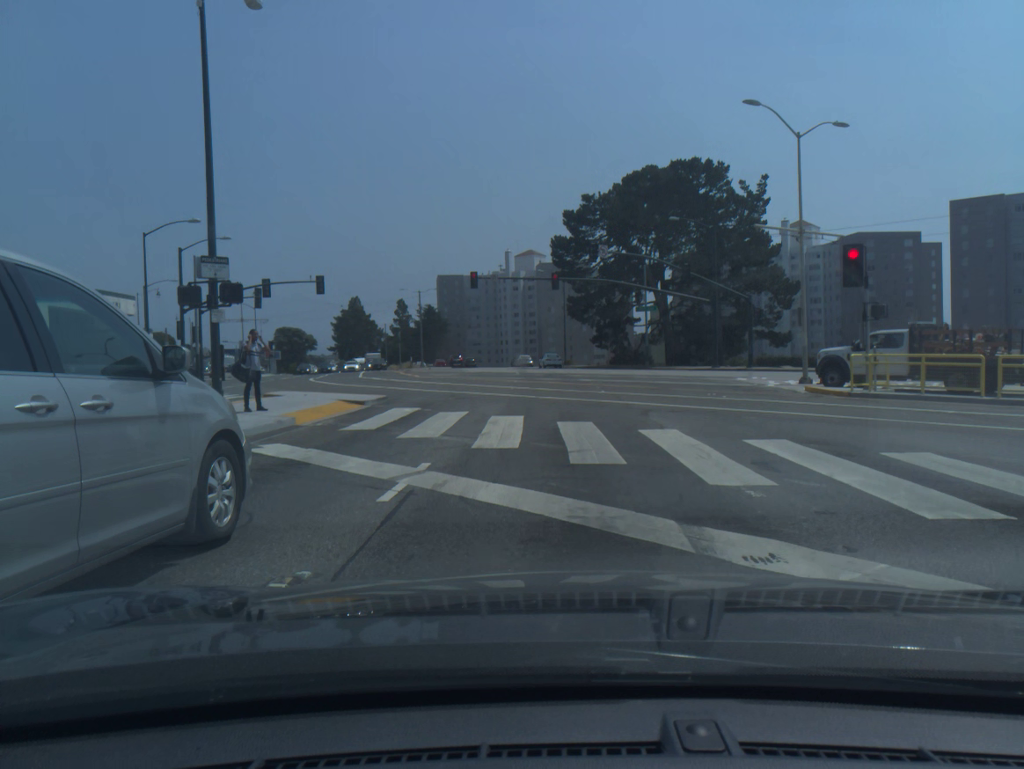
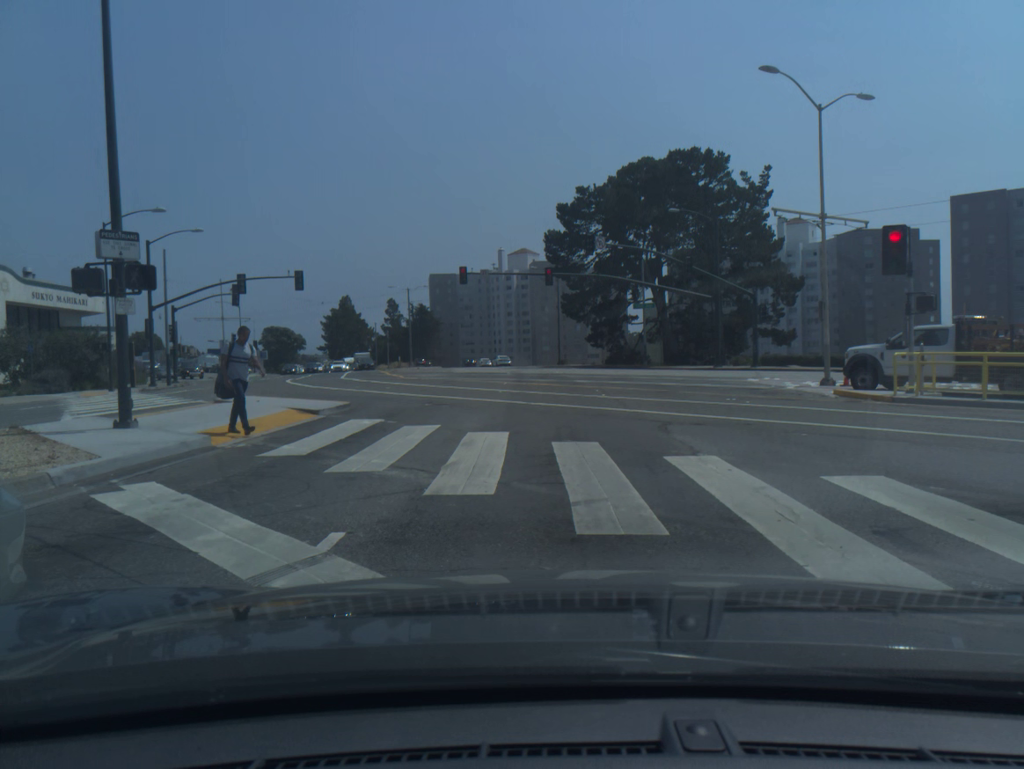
(+0.1, +3.5) m; +1°
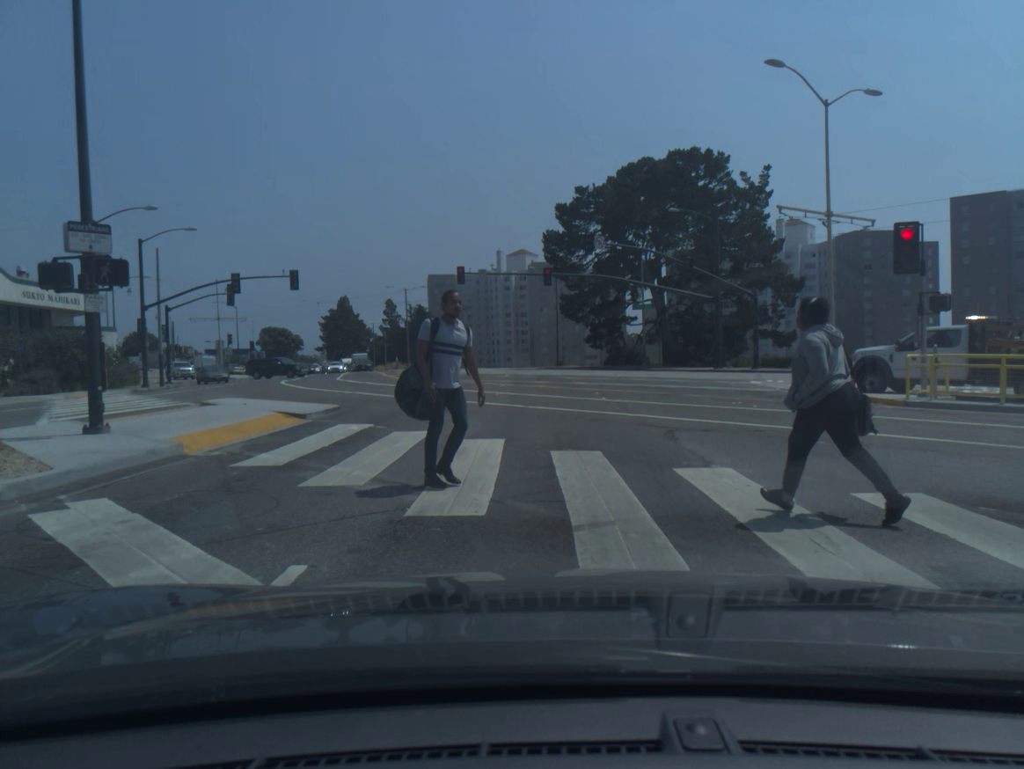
(0.0, +0.9) m; 0°
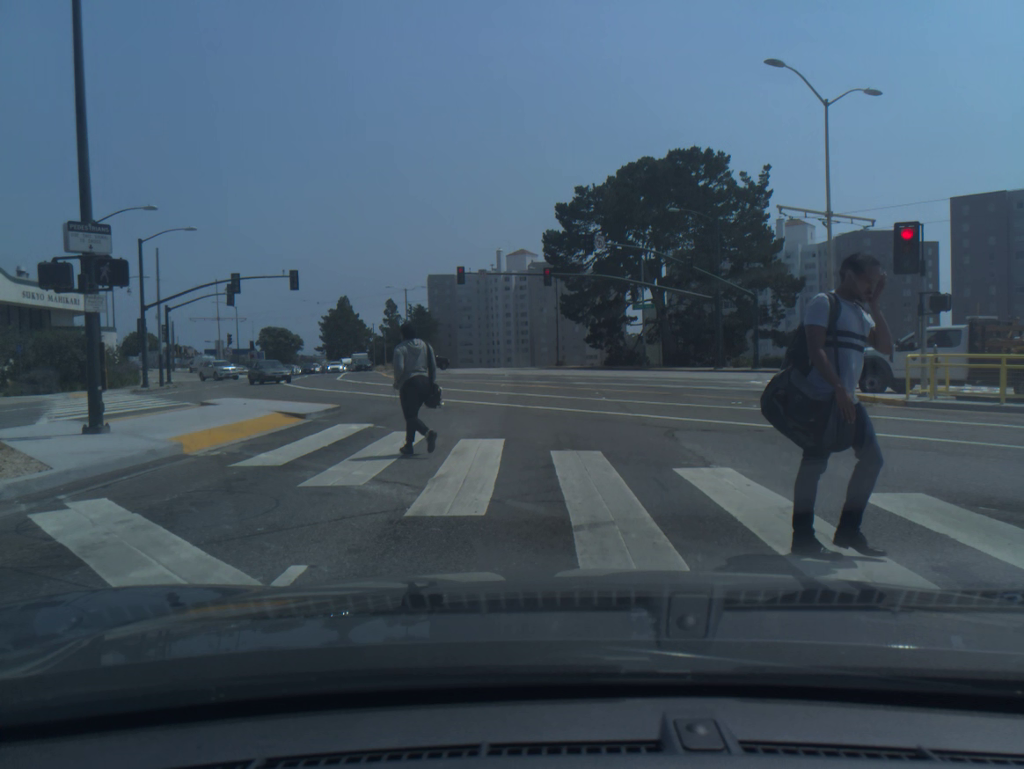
(0.0, 0.0) m; 0°
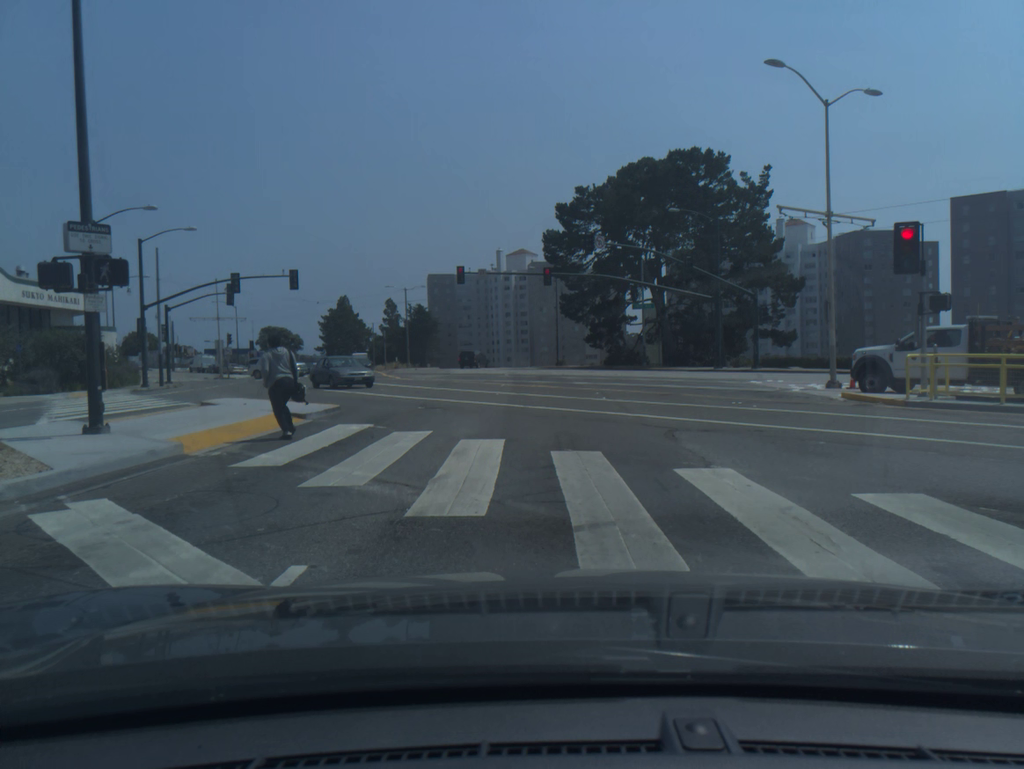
(0.0, 0.0) m; 0°
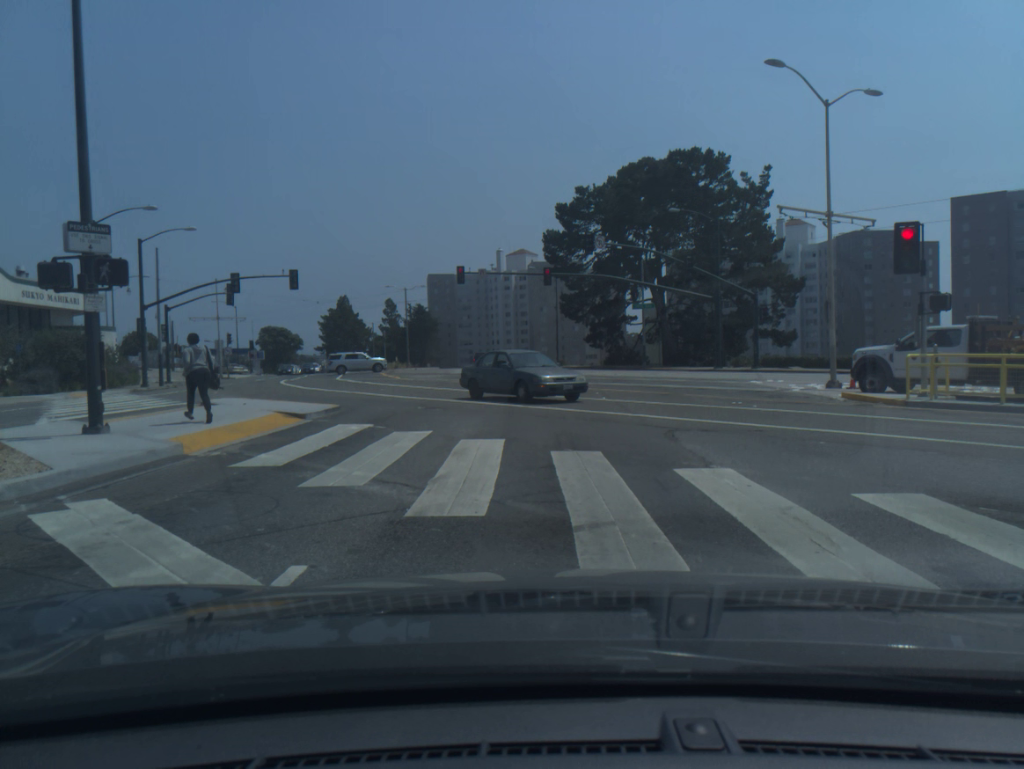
(0.0, 0.0) m; 0°
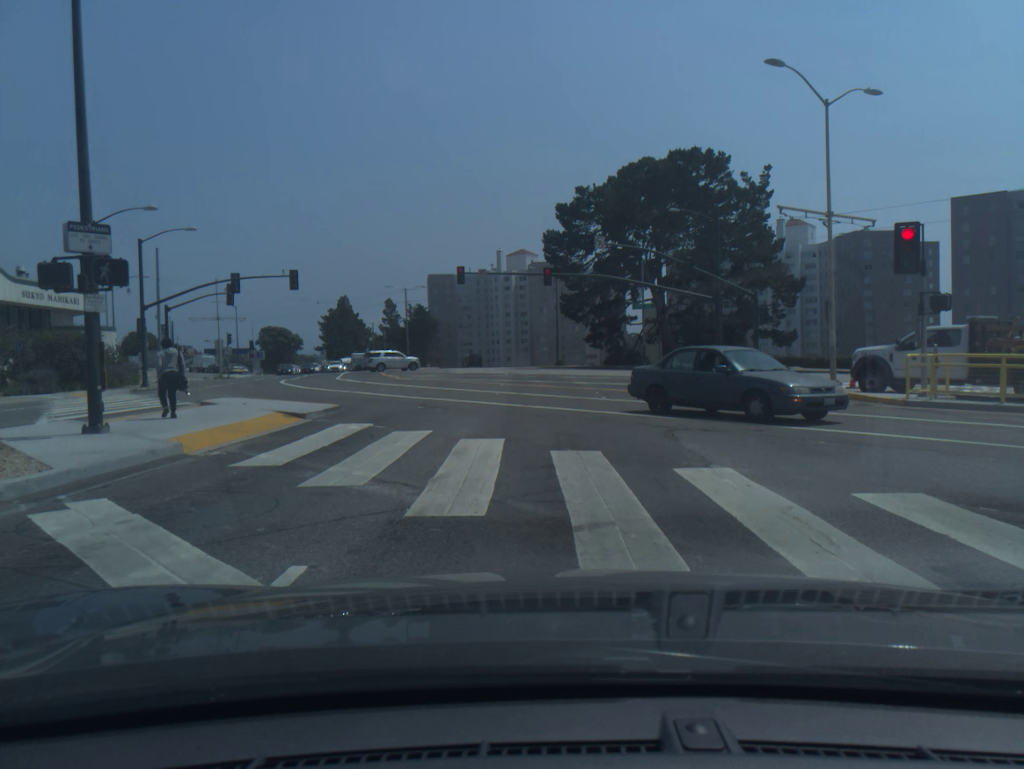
(0.0, 0.0) m; 0°
